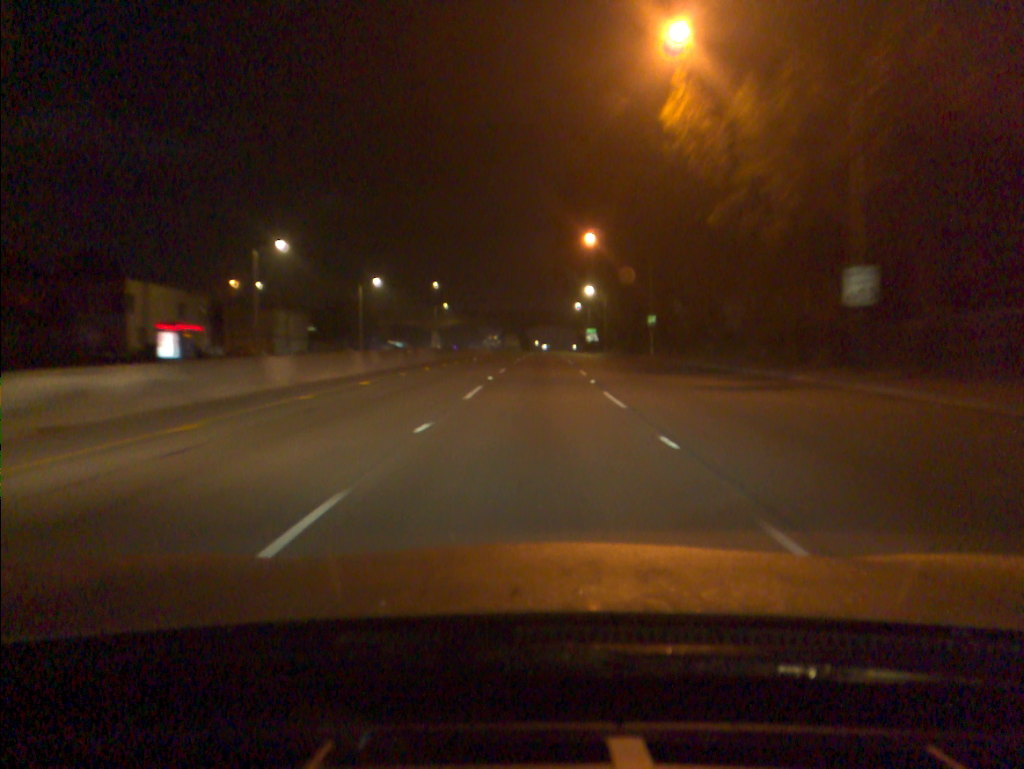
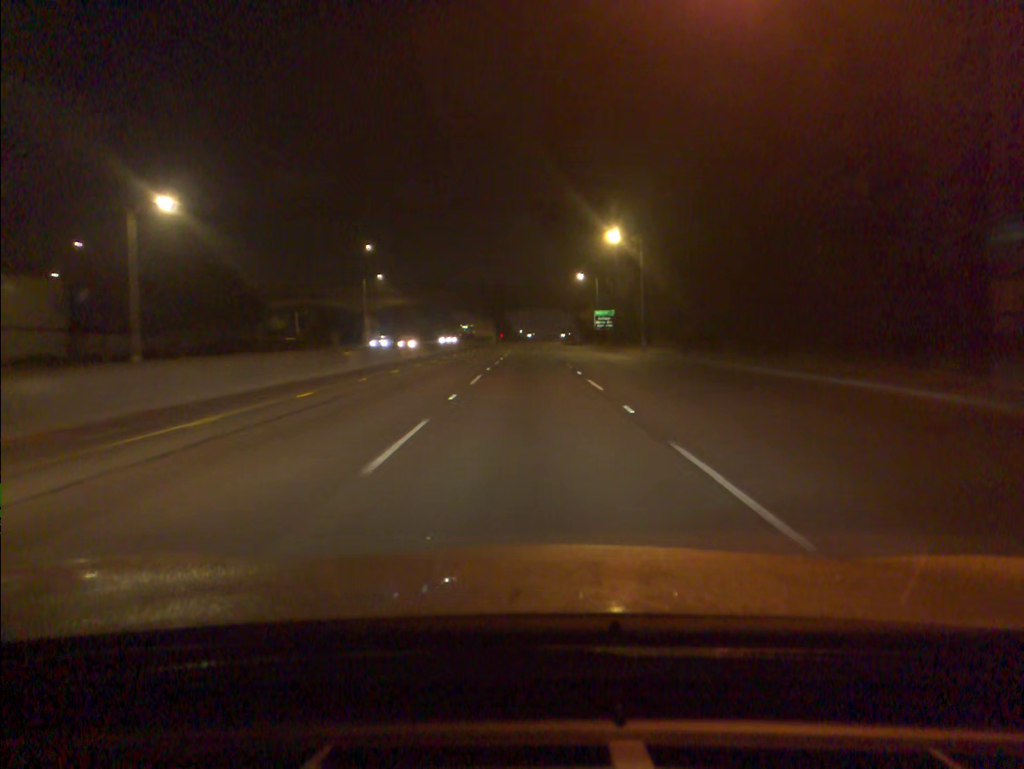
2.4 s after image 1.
(+0.9, +53.1) m; +1°
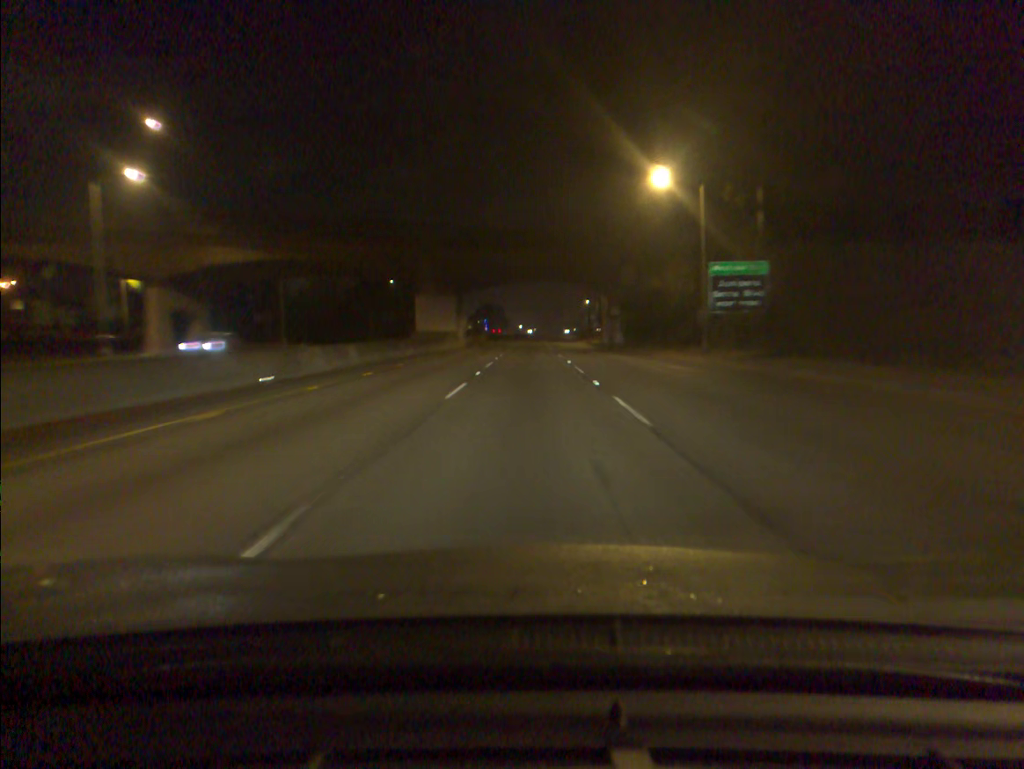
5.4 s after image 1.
(0.0, +66.2) m; 0°
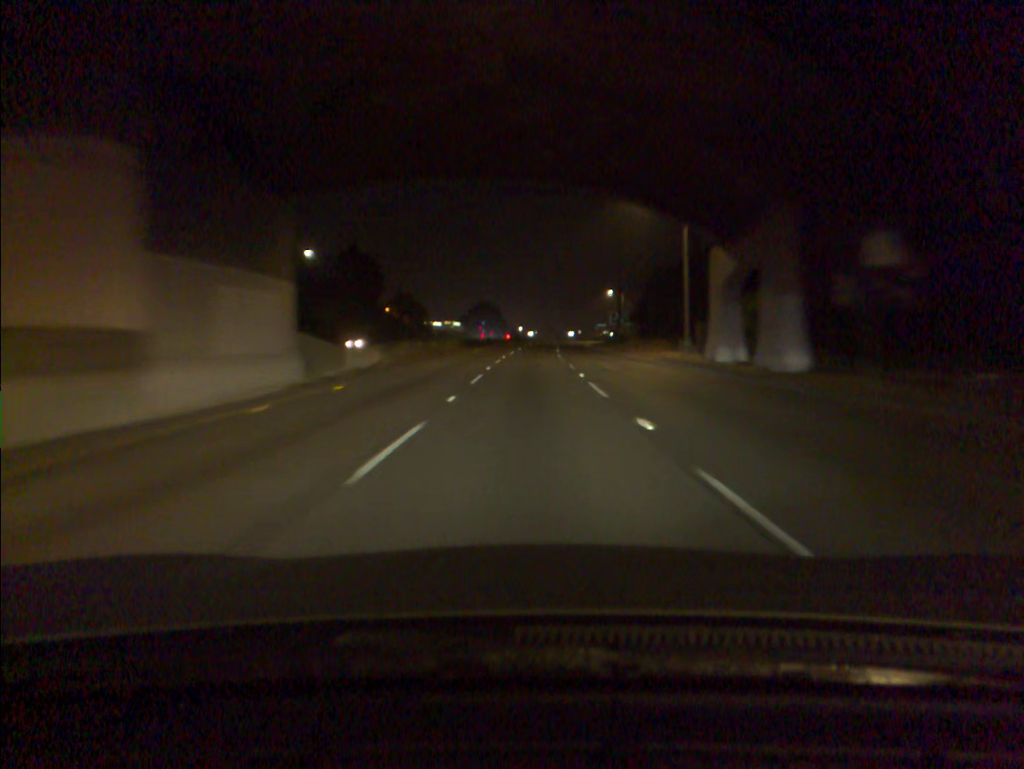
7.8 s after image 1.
(0.0, +52.8) m; 0°
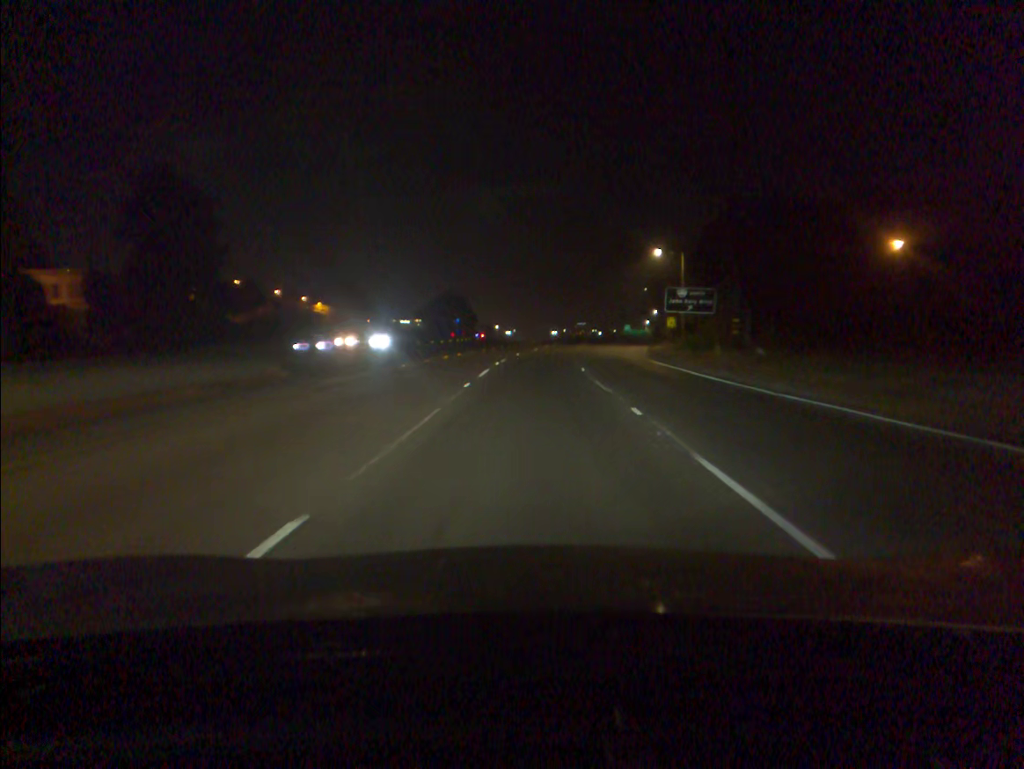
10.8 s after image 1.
(+0.5, +66.1) m; +2°
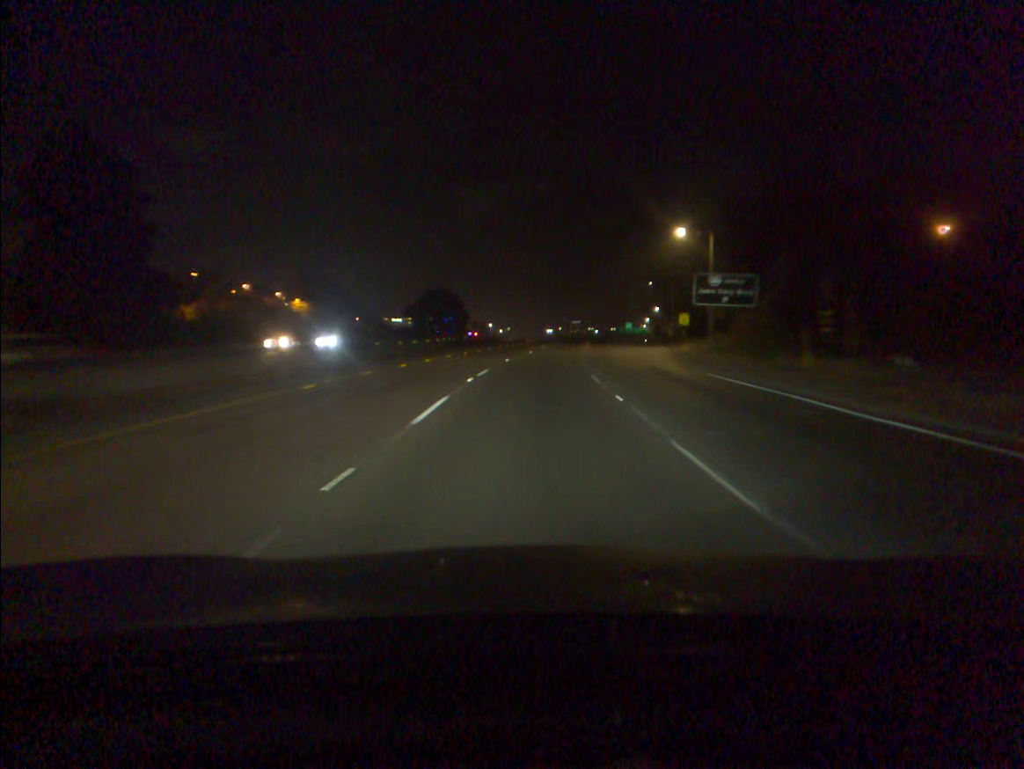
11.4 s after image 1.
(0.0, +13.2) m; 0°
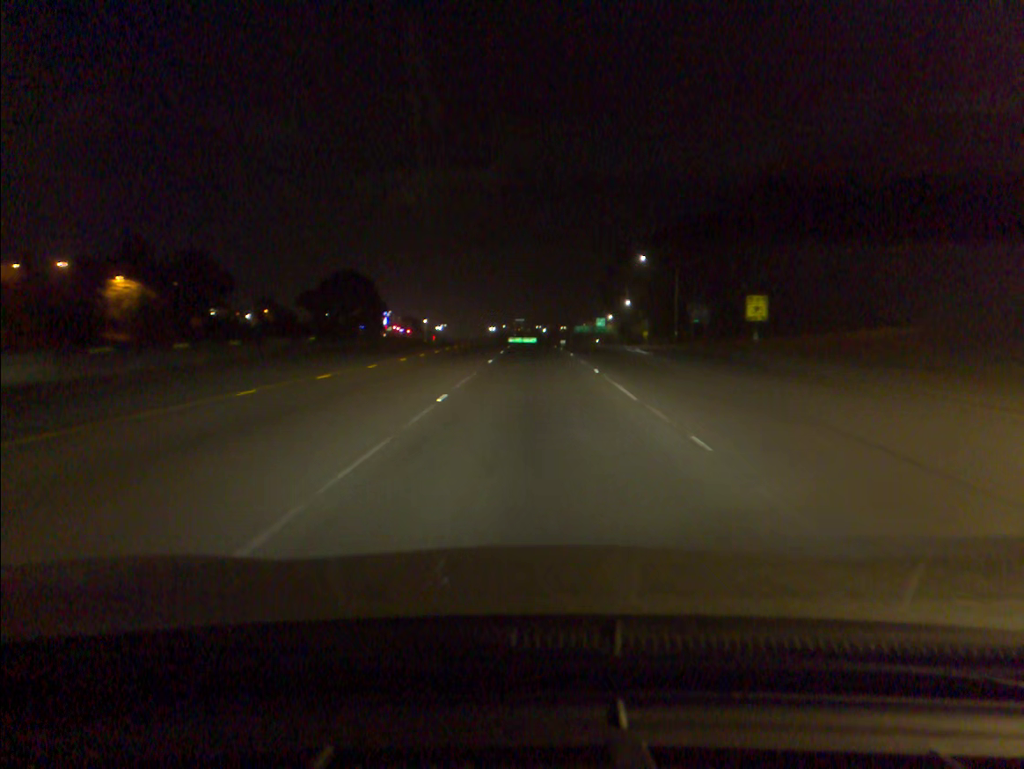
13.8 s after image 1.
(+1.7, +52.4) m; +4°
